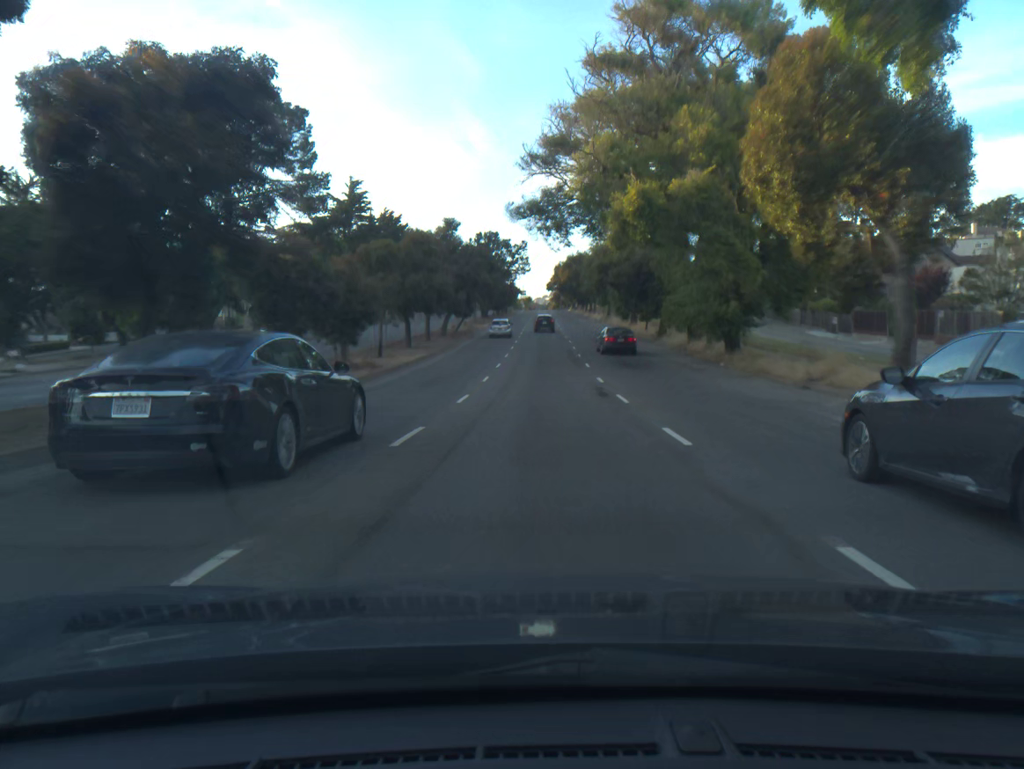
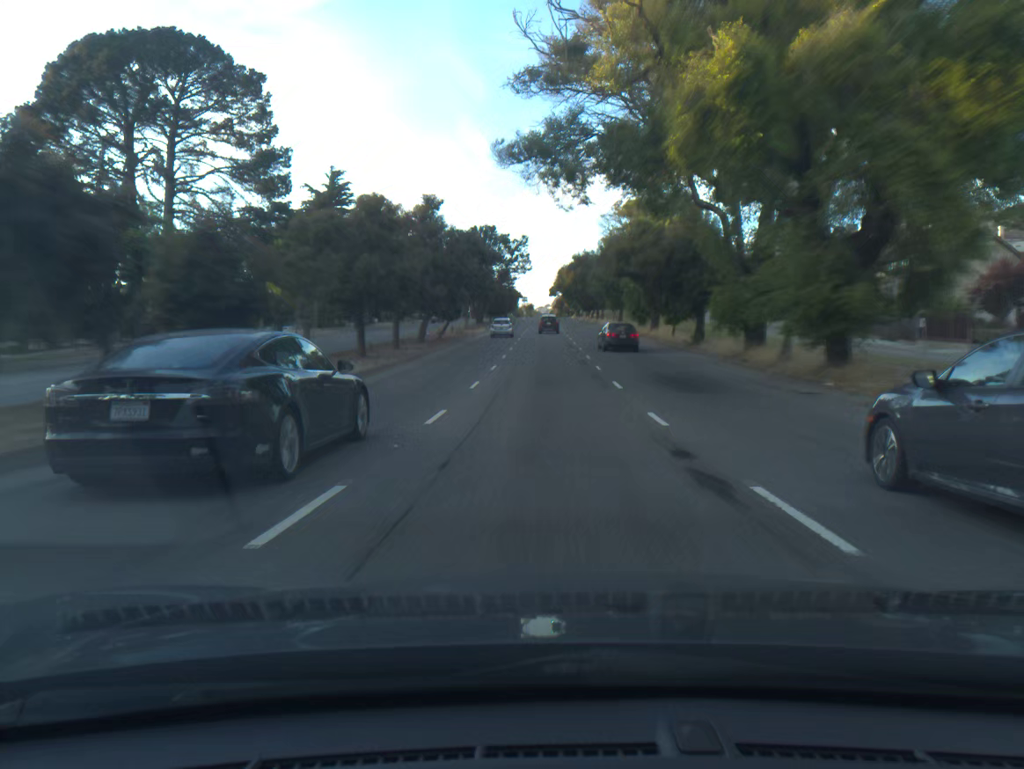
(0.0, +12.1) m; 0°
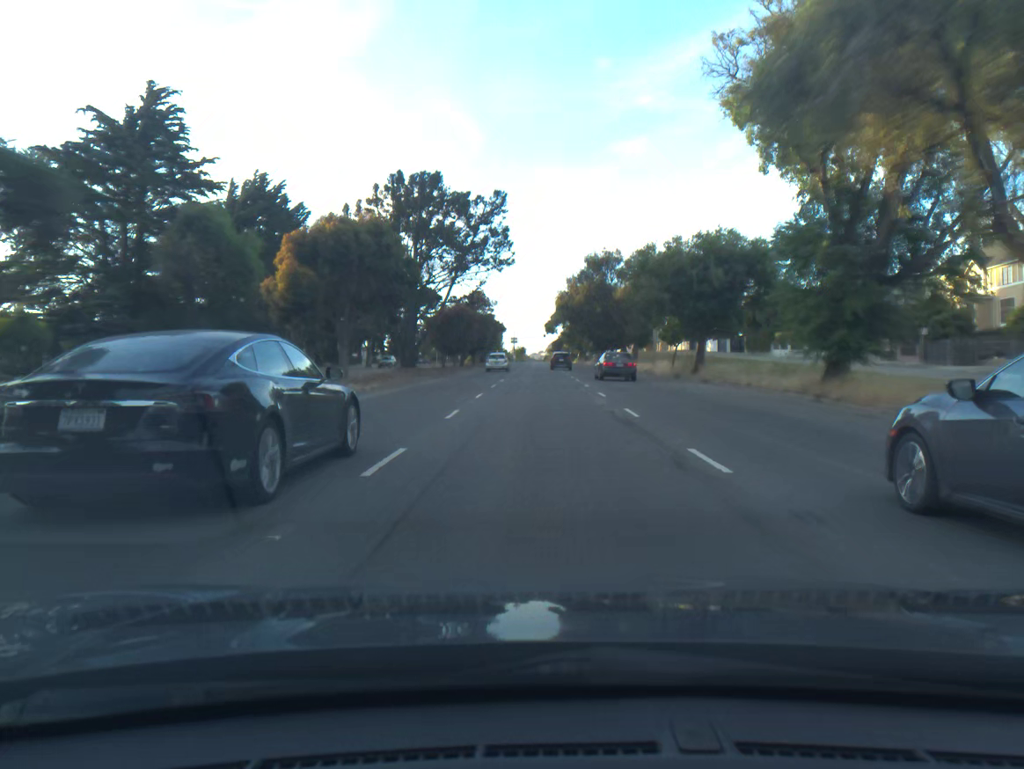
(+0.1, +47.4) m; +1°
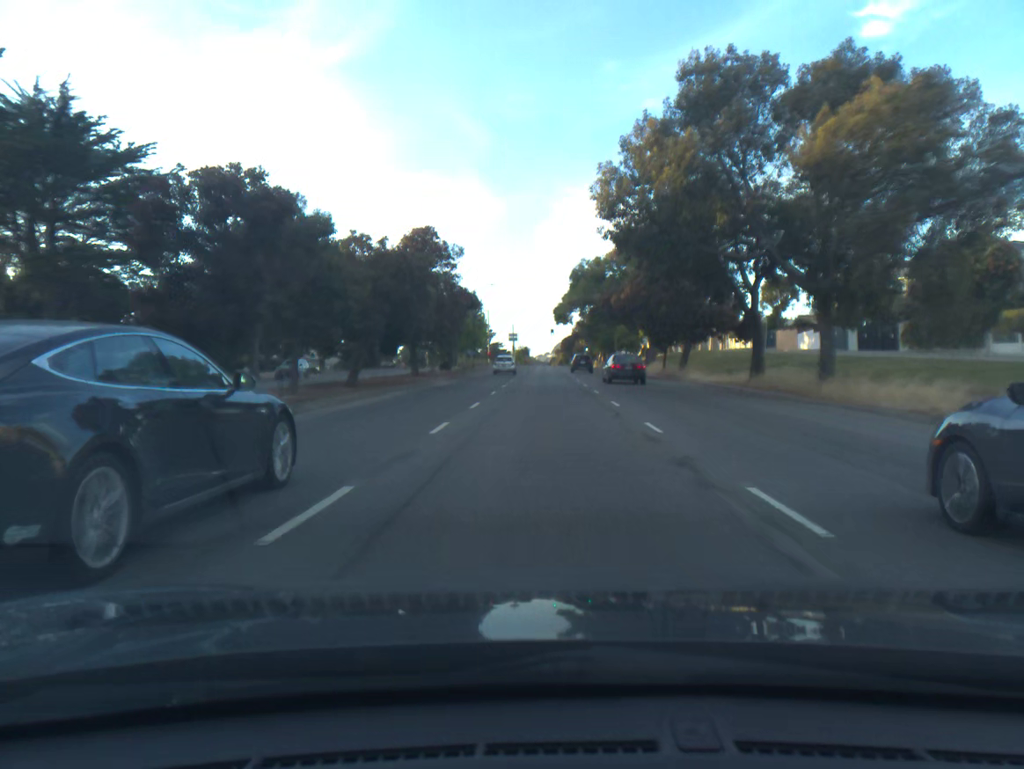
(-0.2, +46.2) m; 0°
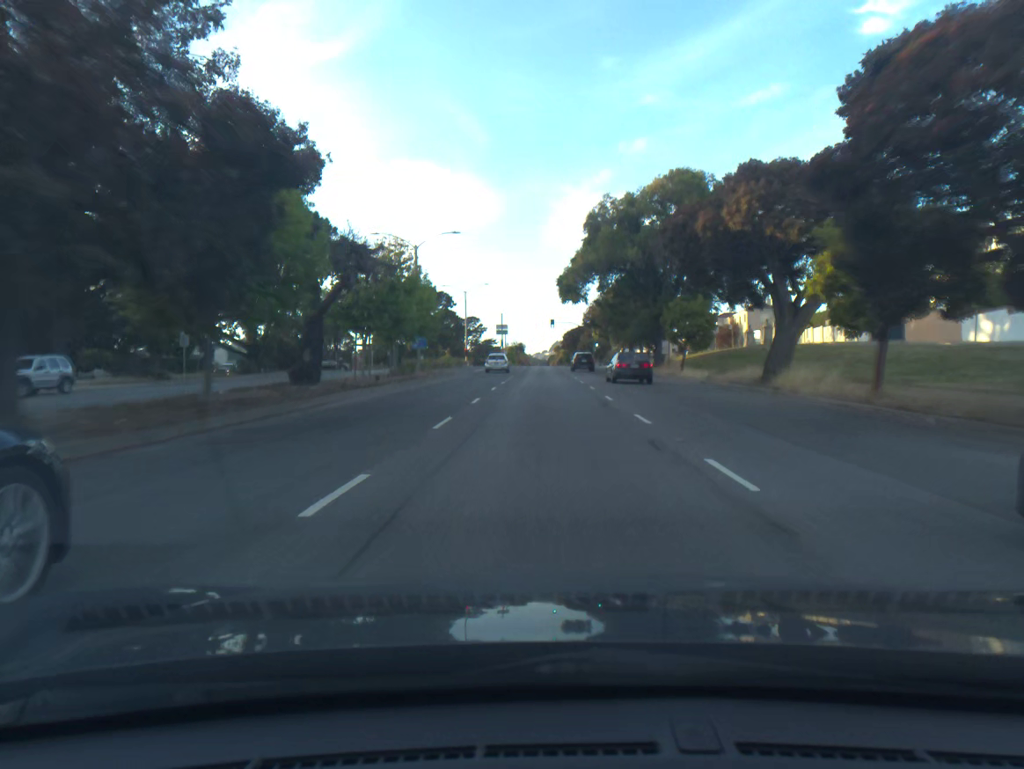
(+0.1, +35.2) m; 0°
